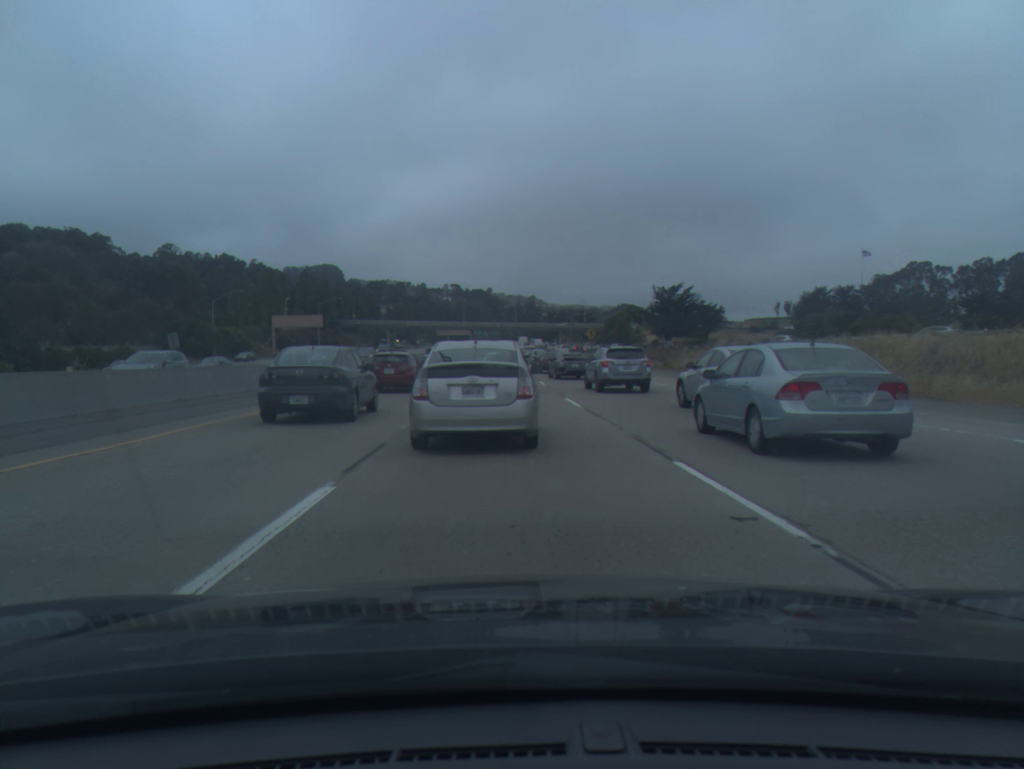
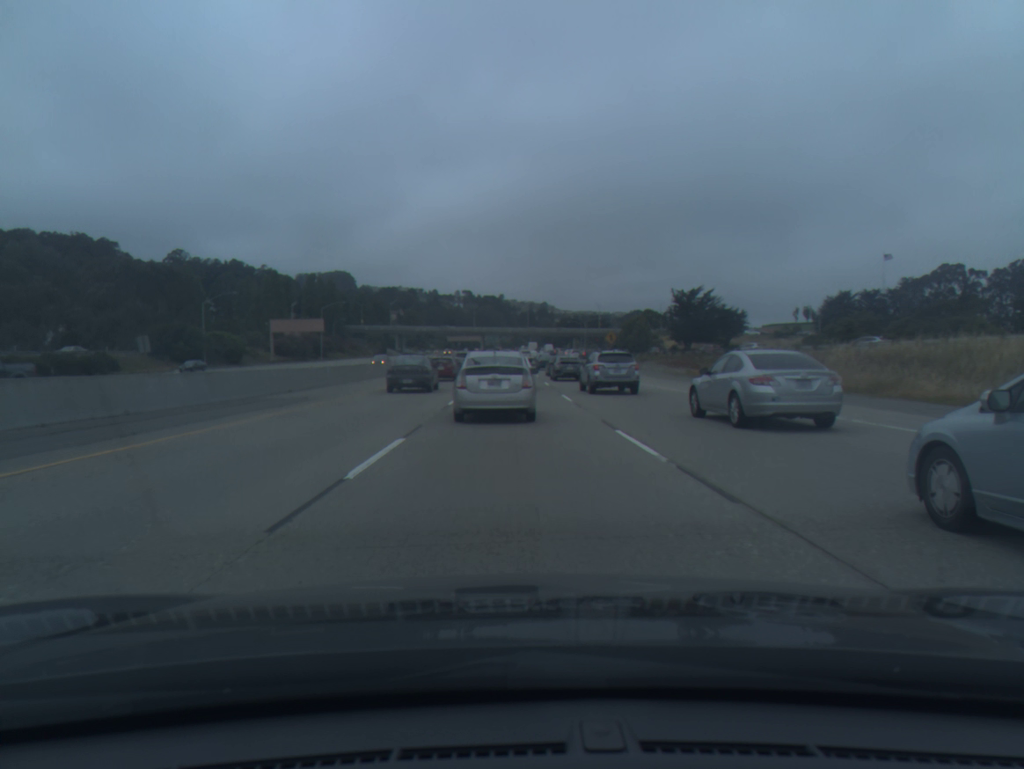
(-0.1, +9.4) m; 0°
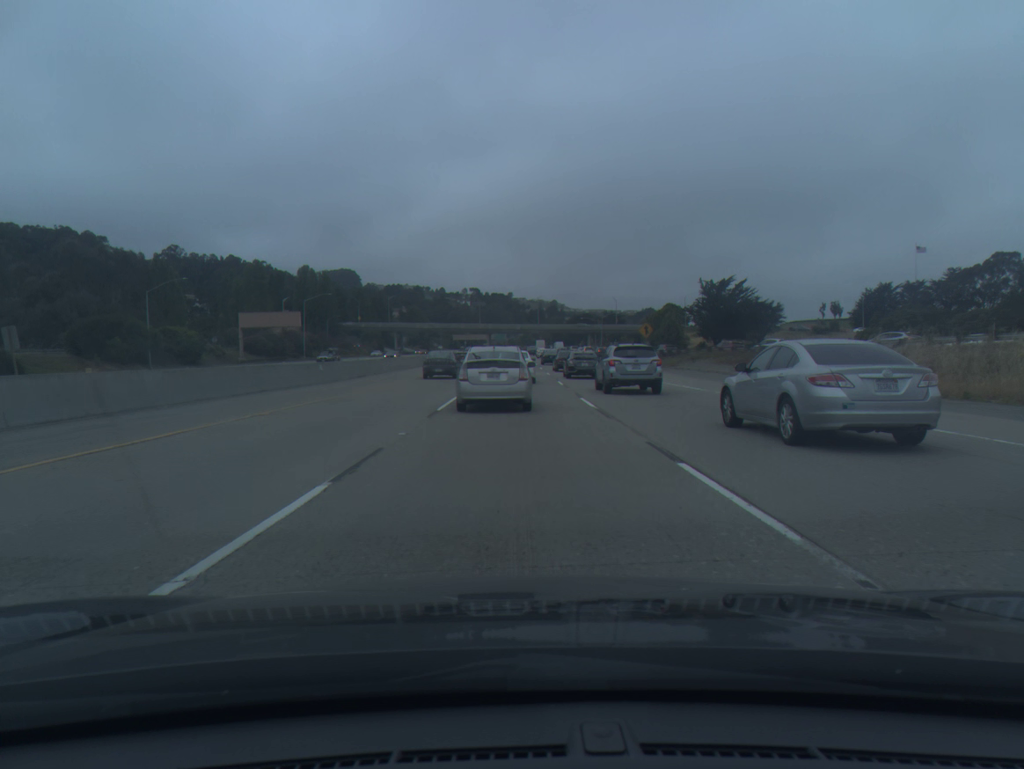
(-0.1, +19.6) m; -1°
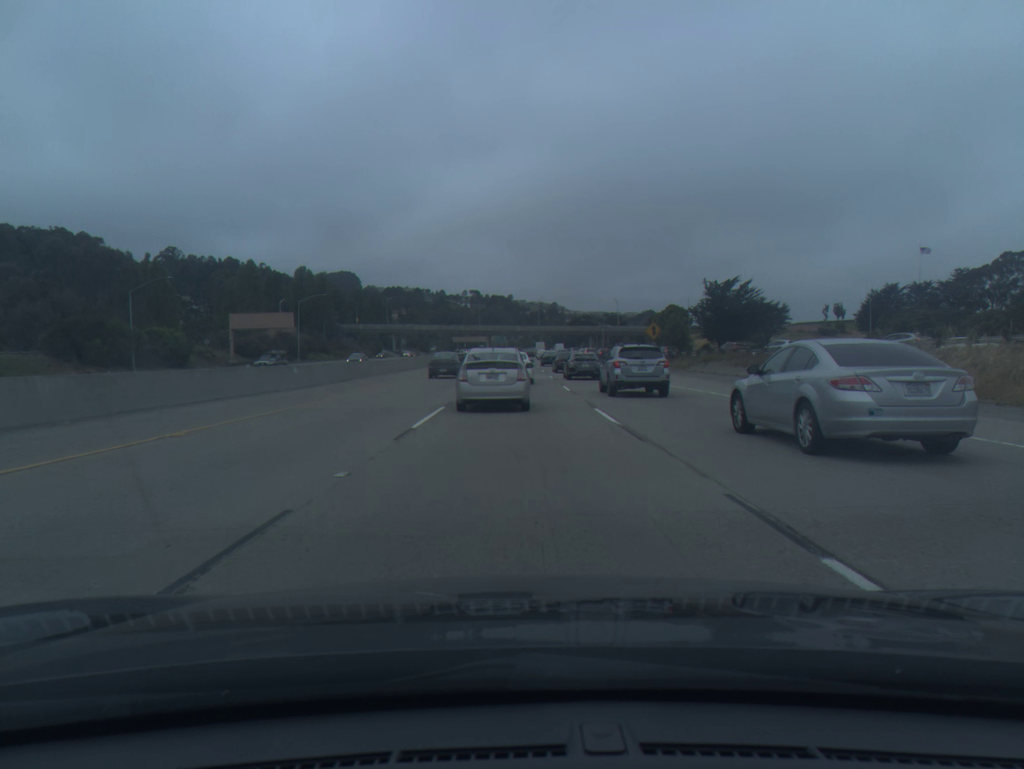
(0.0, +4.3) m; 0°
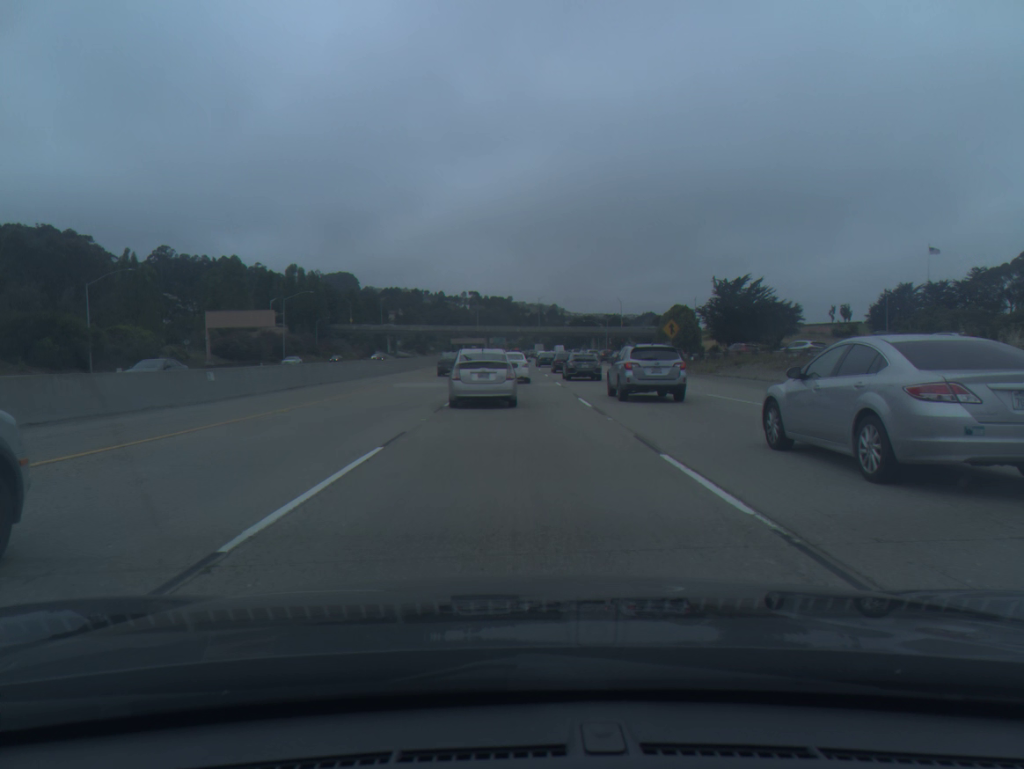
(0.0, +8.8) m; 0°
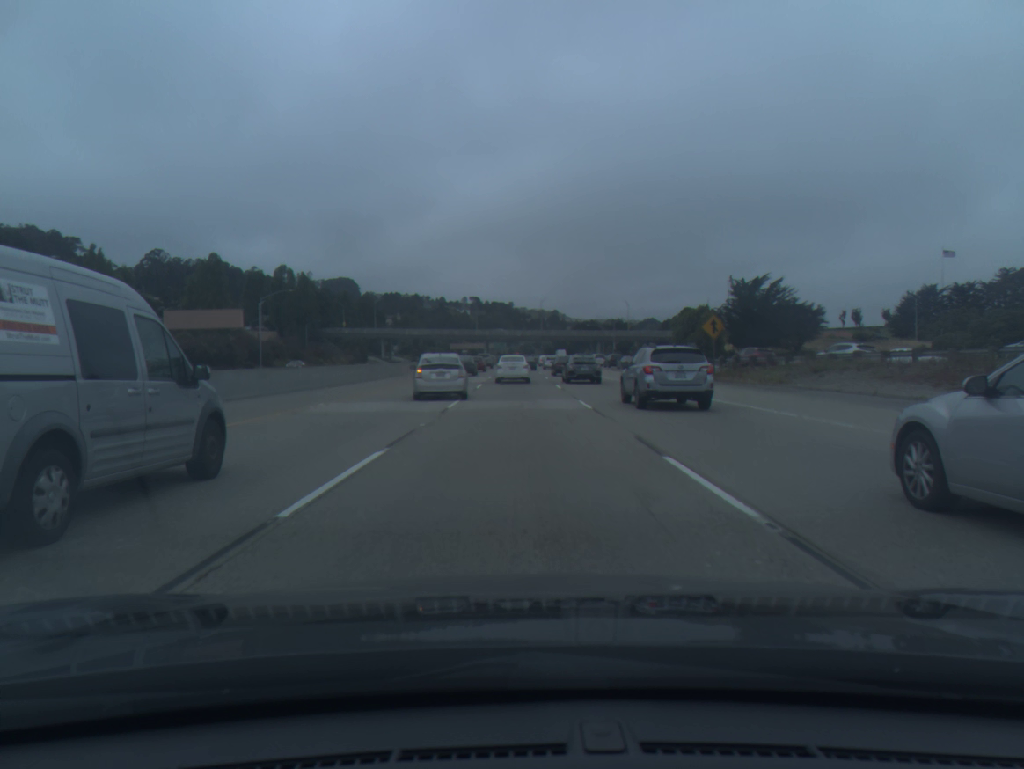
(0.0, +14.0) m; 0°
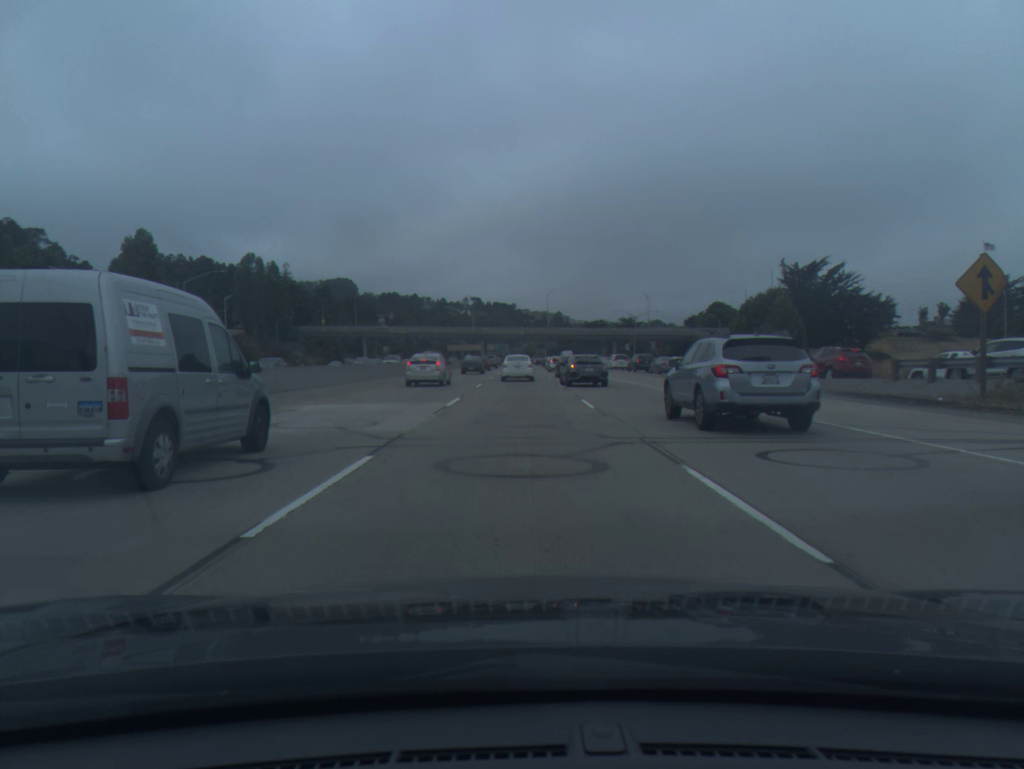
(0.0, +29.2) m; 0°
